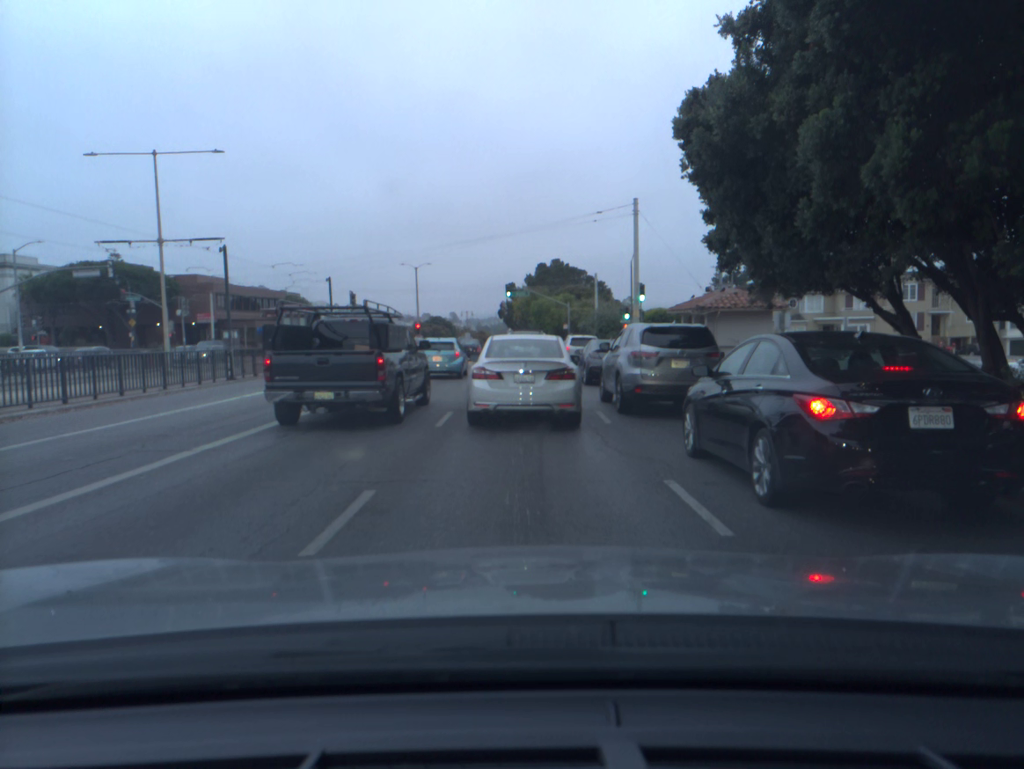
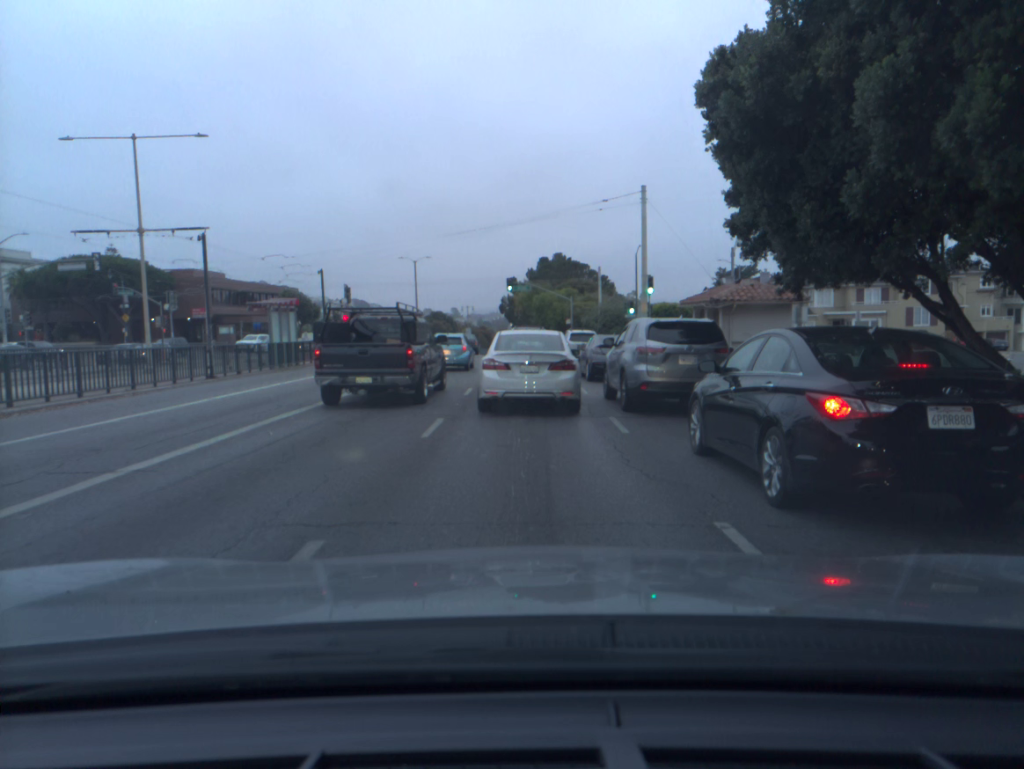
(0.0, +1.9) m; 0°
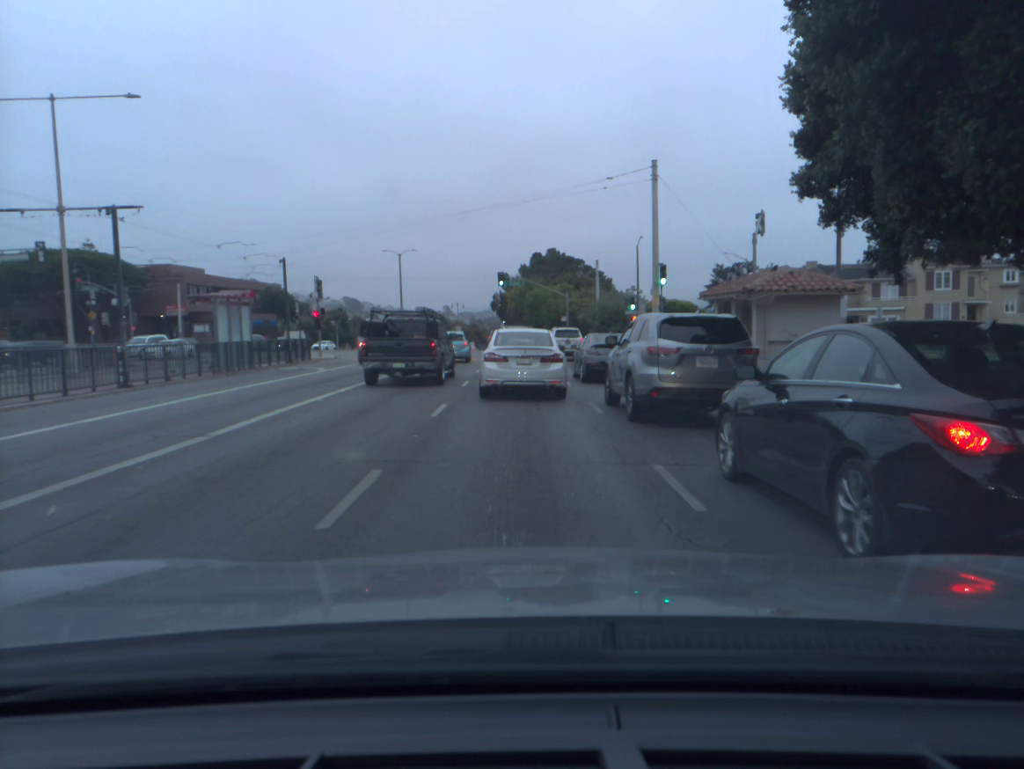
(0.0, +5.0) m; +1°
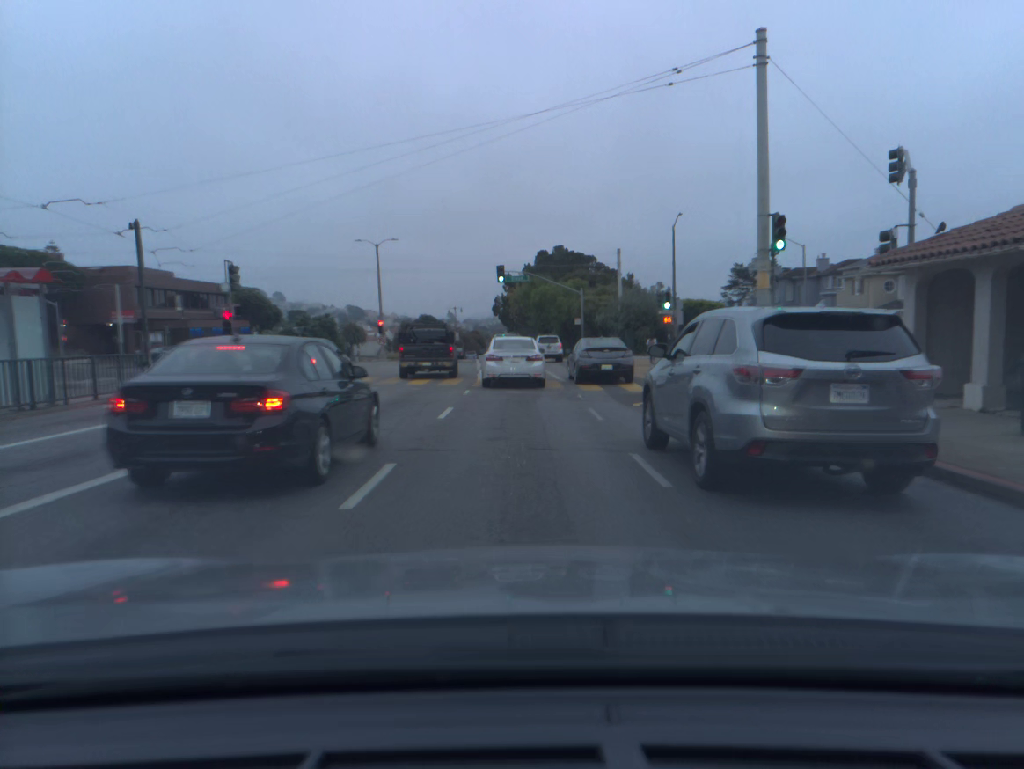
(-0.1, +13.5) m; -1°
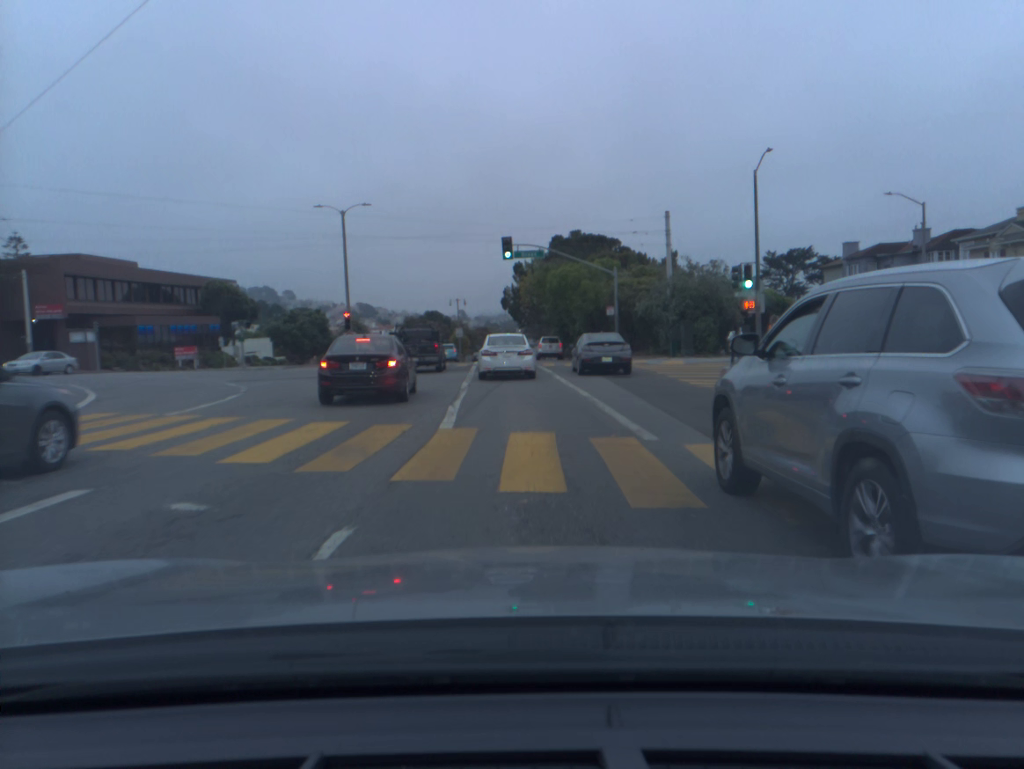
(-0.2, +15.6) m; -1°
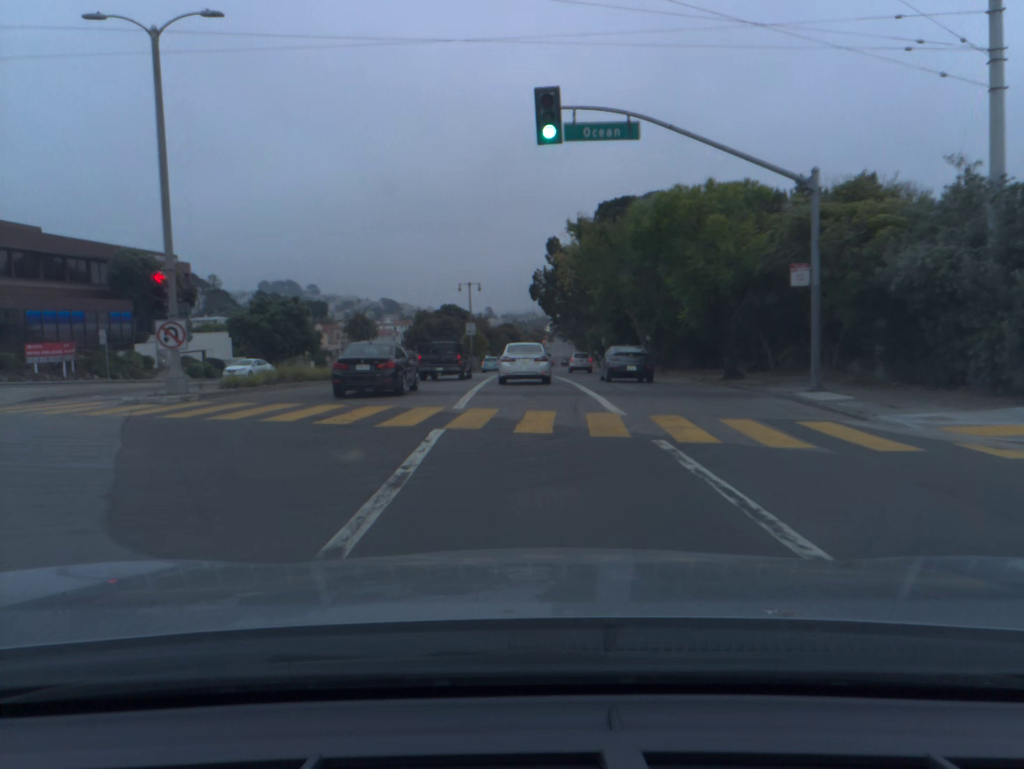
(-0.7, +27.2) m; -2°
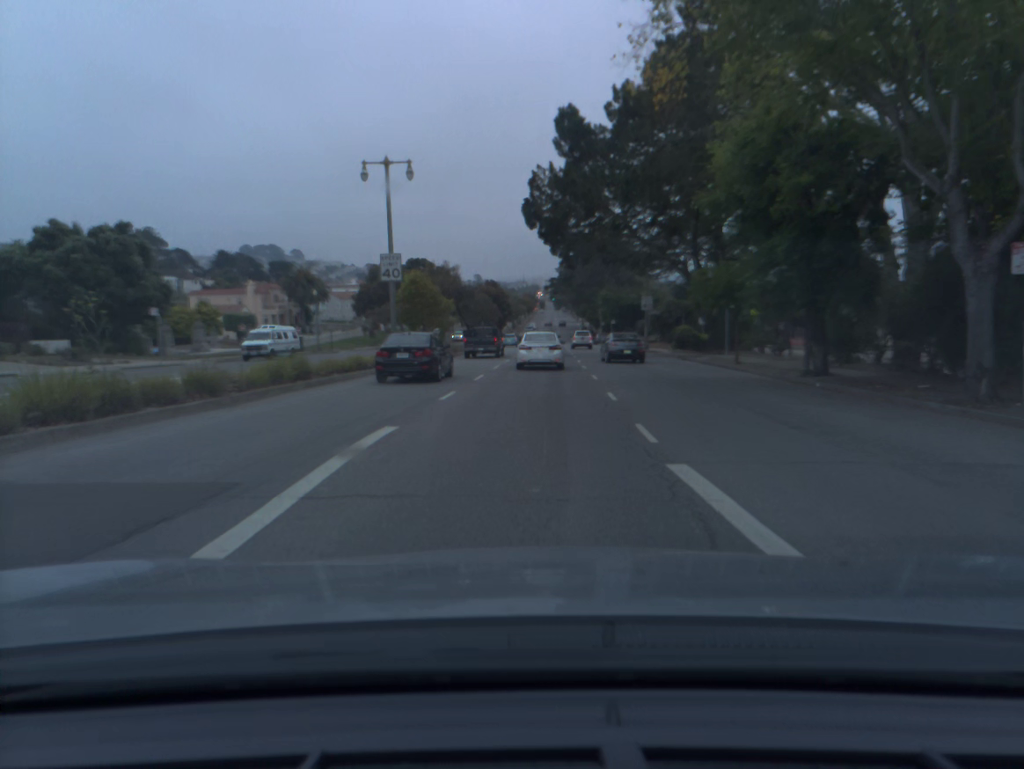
(+0.2, +42.1) m; +1°
